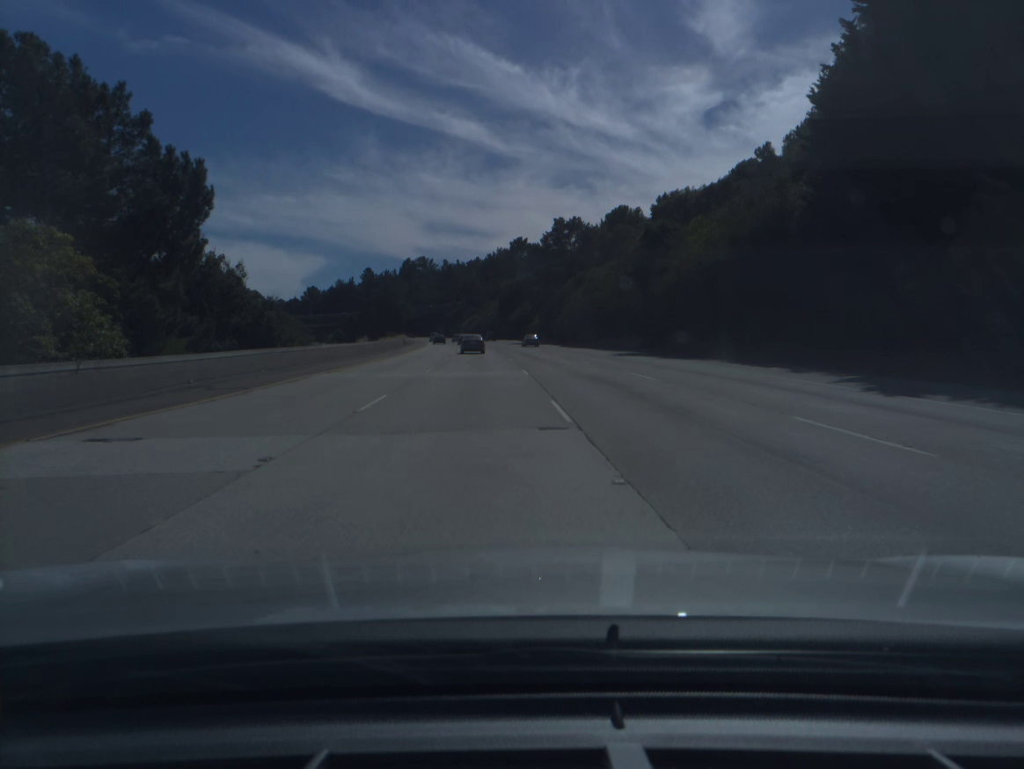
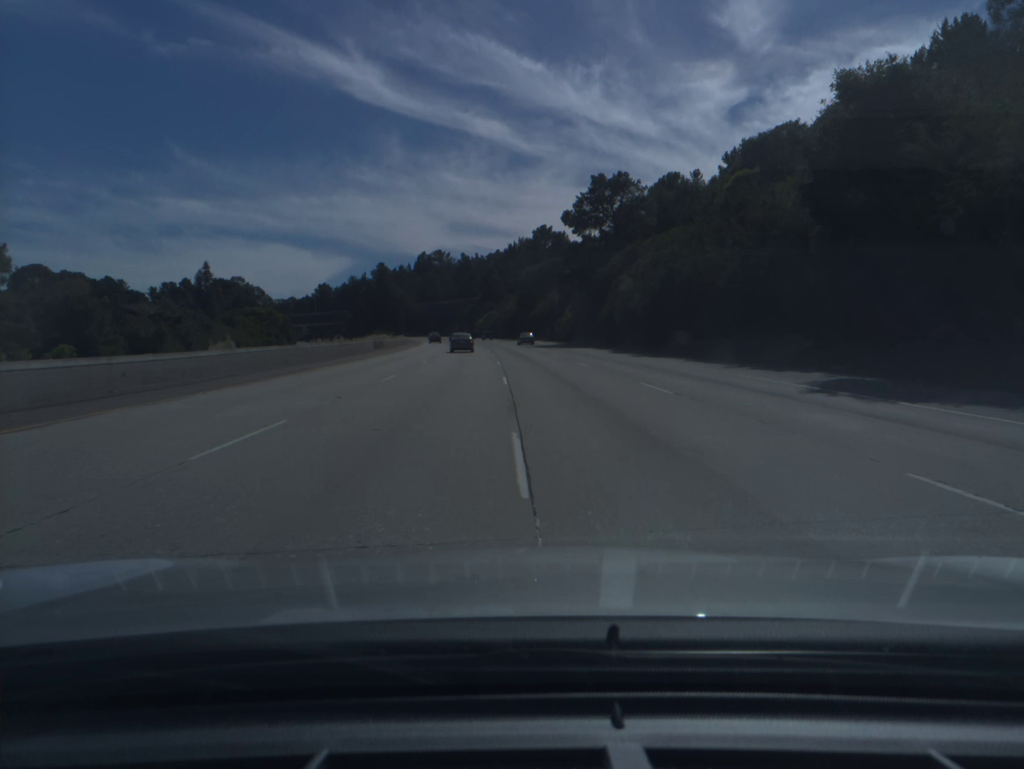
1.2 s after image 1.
(-0.5, +35.1) m; -2°
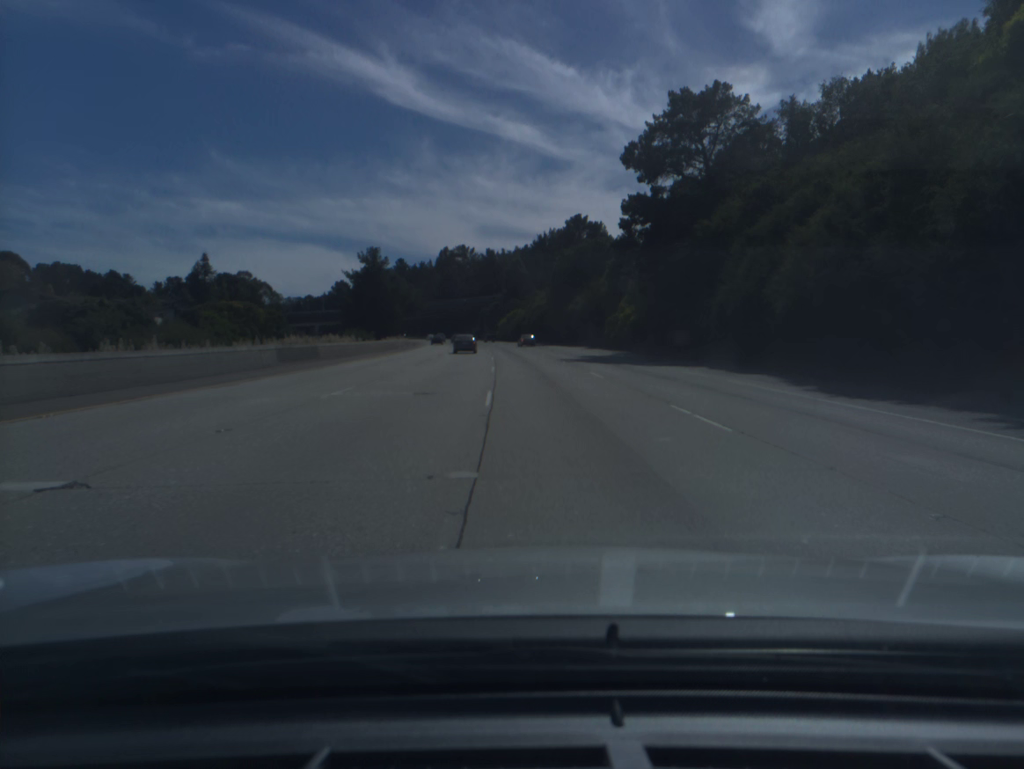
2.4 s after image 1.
(-0.7, +35.2) m; -2°
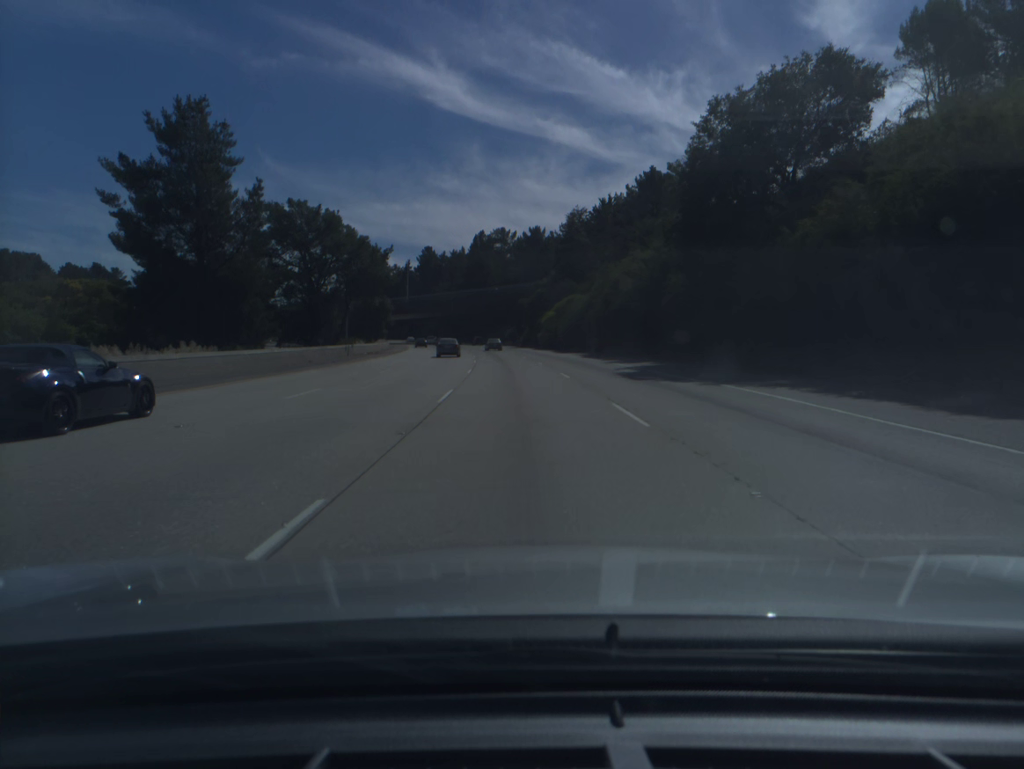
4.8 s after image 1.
(-1.6, +71.9) m; -3°
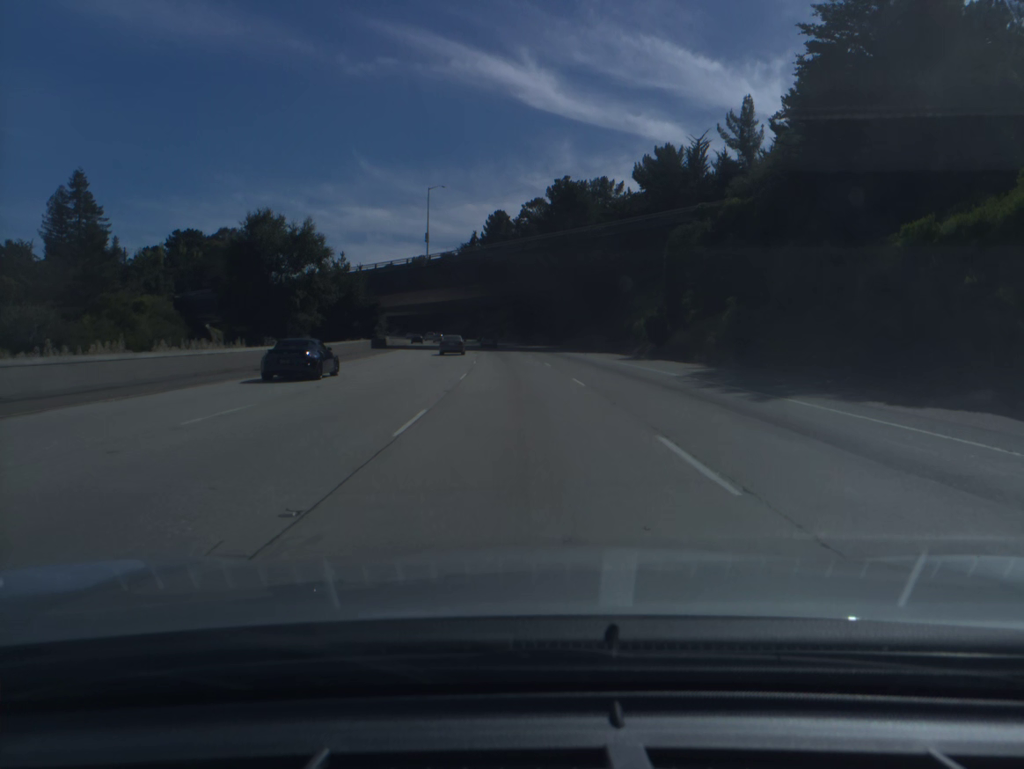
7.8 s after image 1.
(-5.1, +93.4) m; -6°
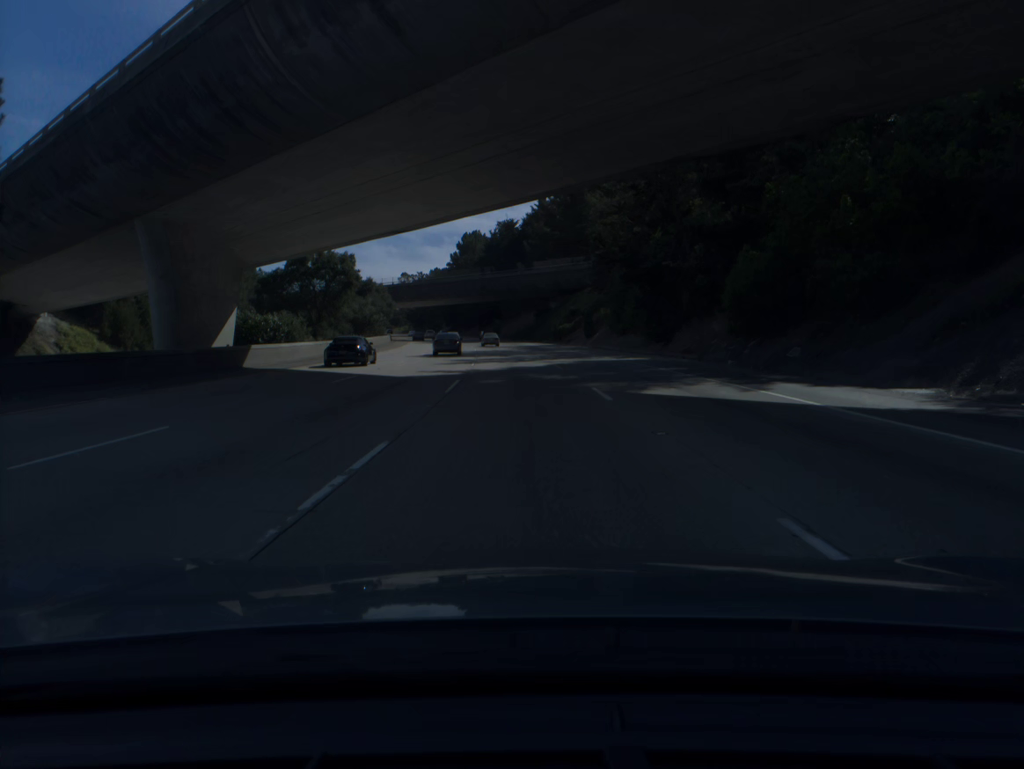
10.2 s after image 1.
(-3.7, +77.5) m; -6°
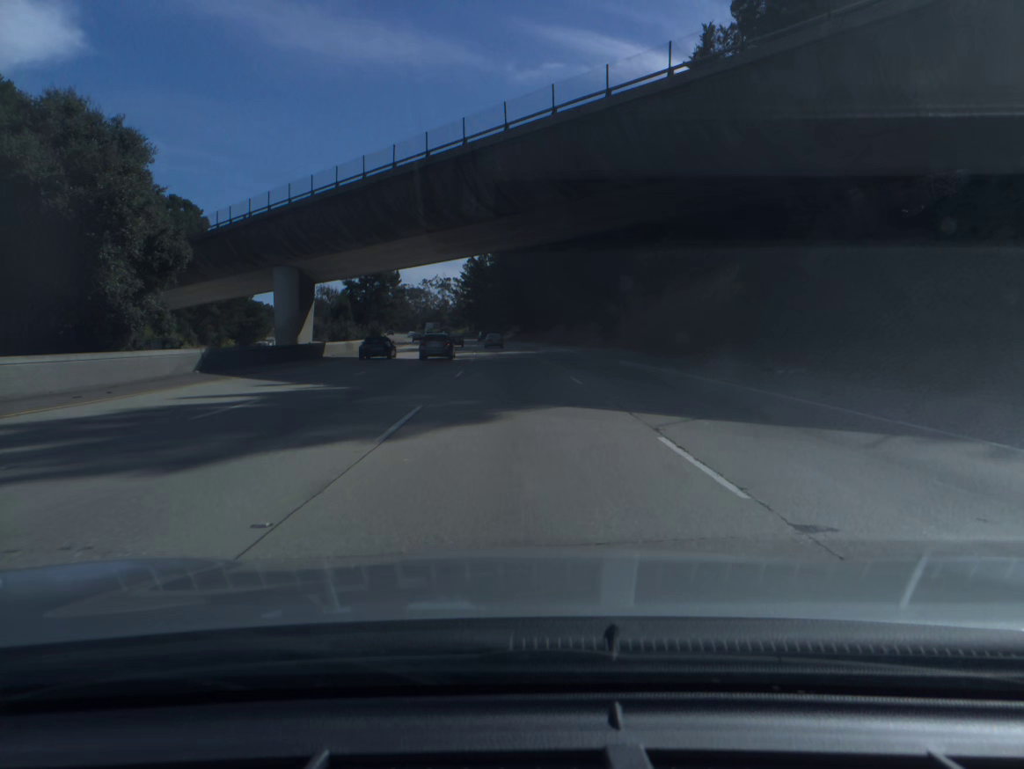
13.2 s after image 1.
(-5.5, +97.5) m; -6°
